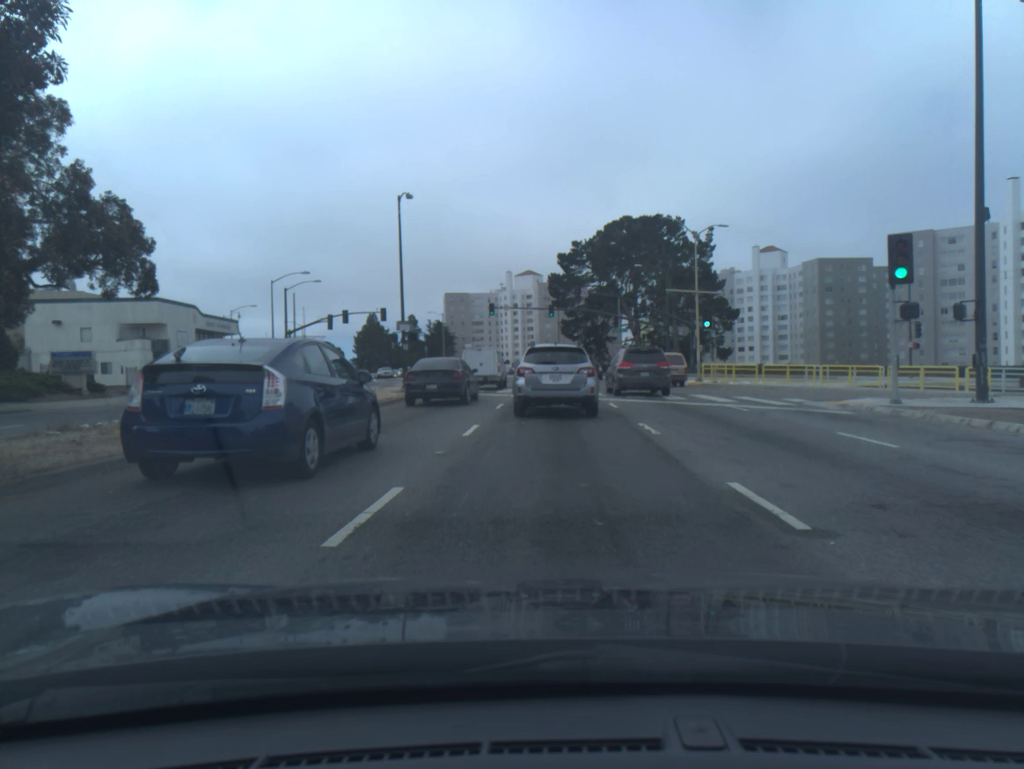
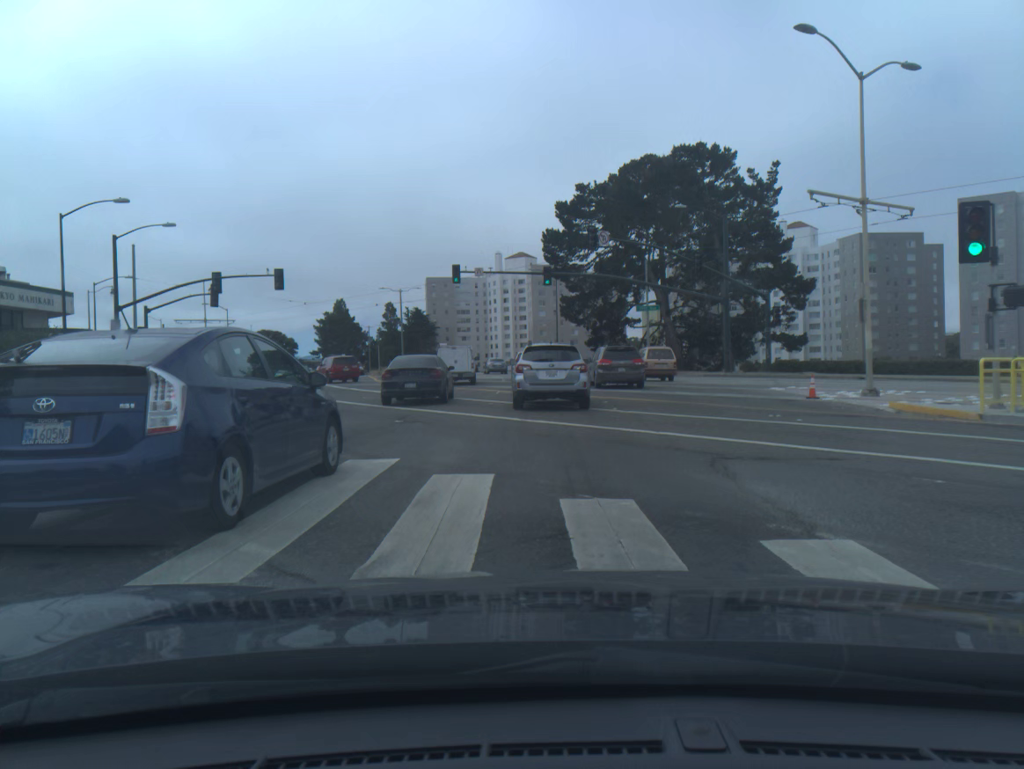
(+0.1, +28.5) m; 0°
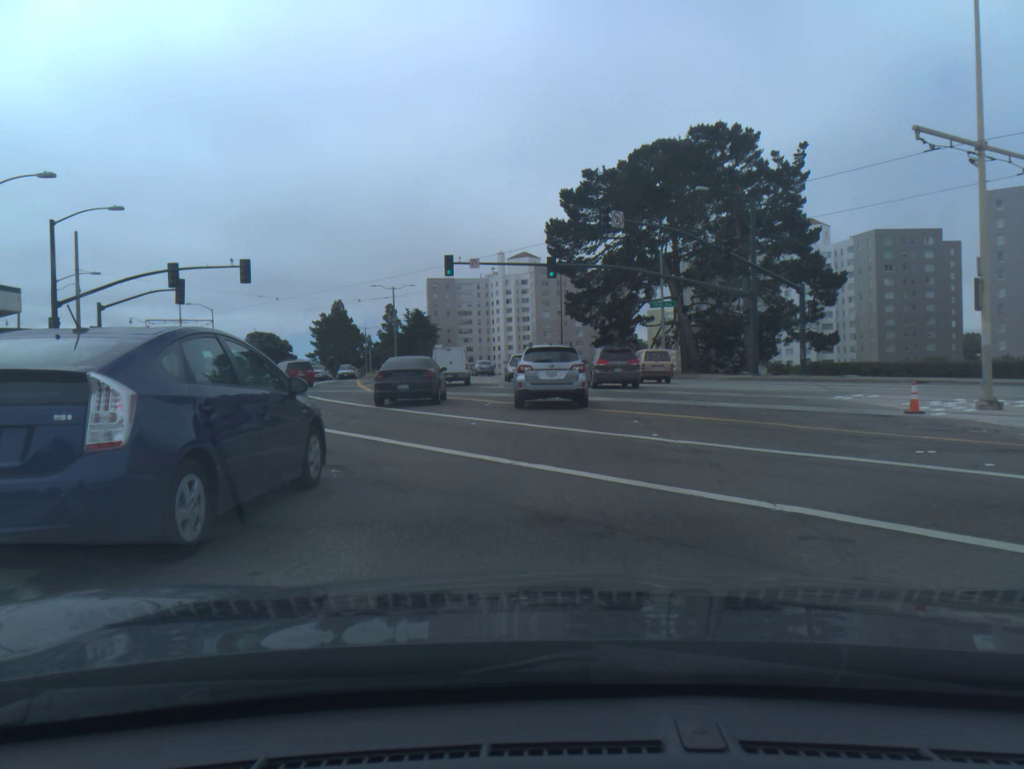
(0.0, +6.4) m; 0°
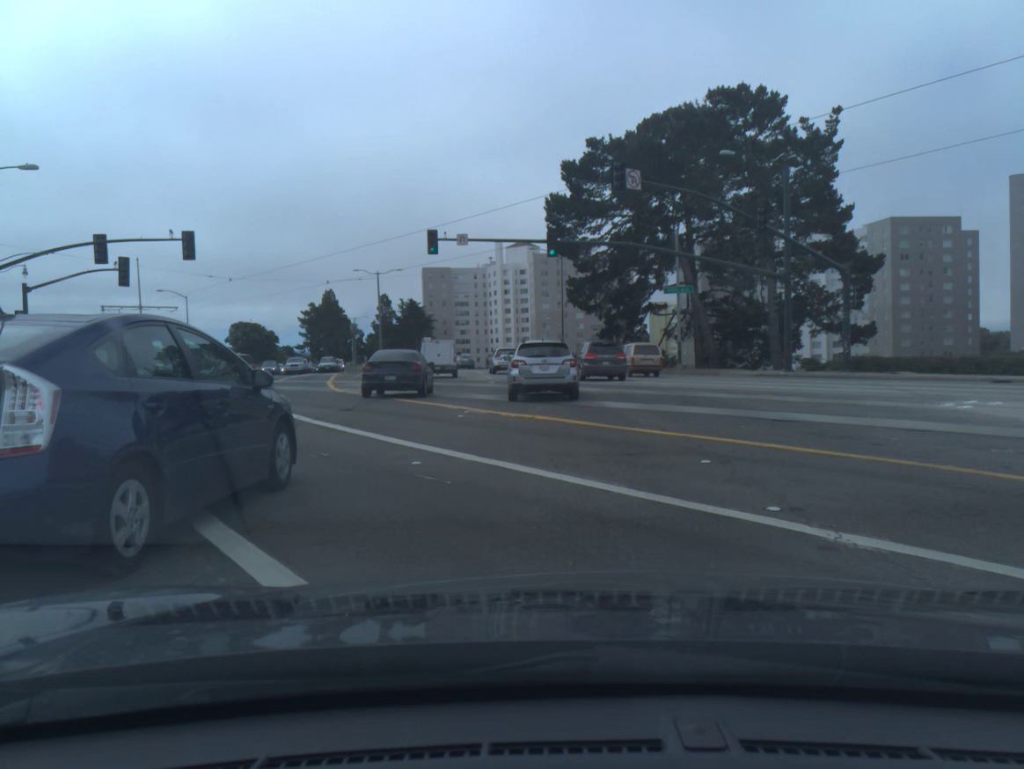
(0.0, +6.5) m; 0°
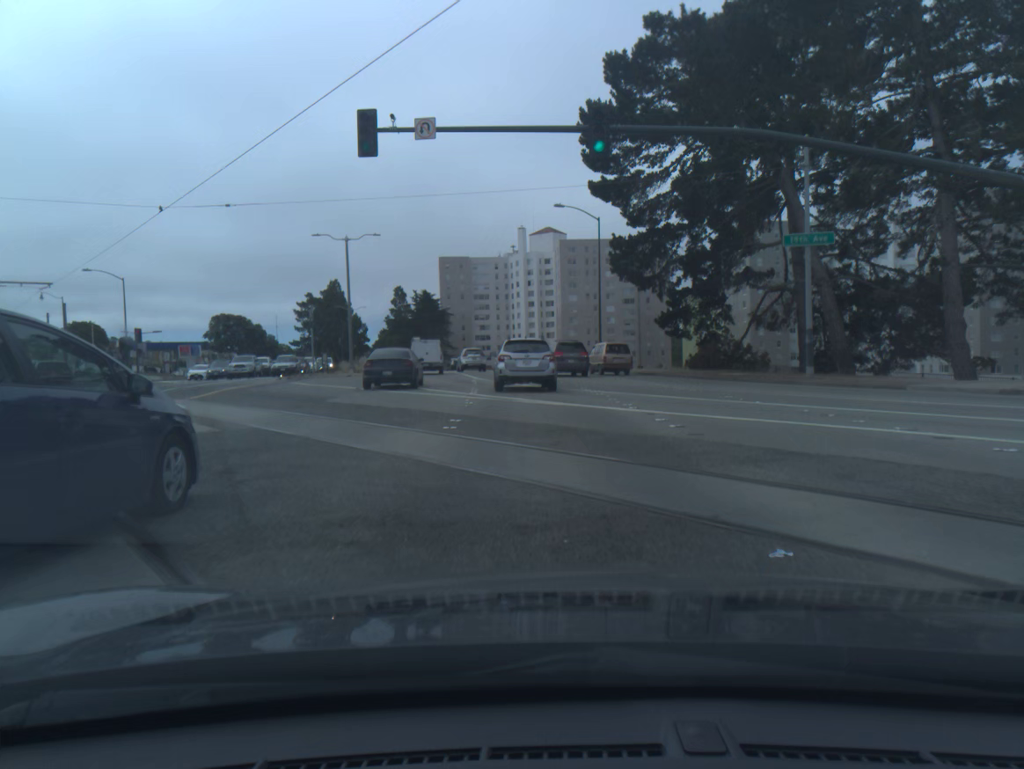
(-0.3, +20.7) m; -2°
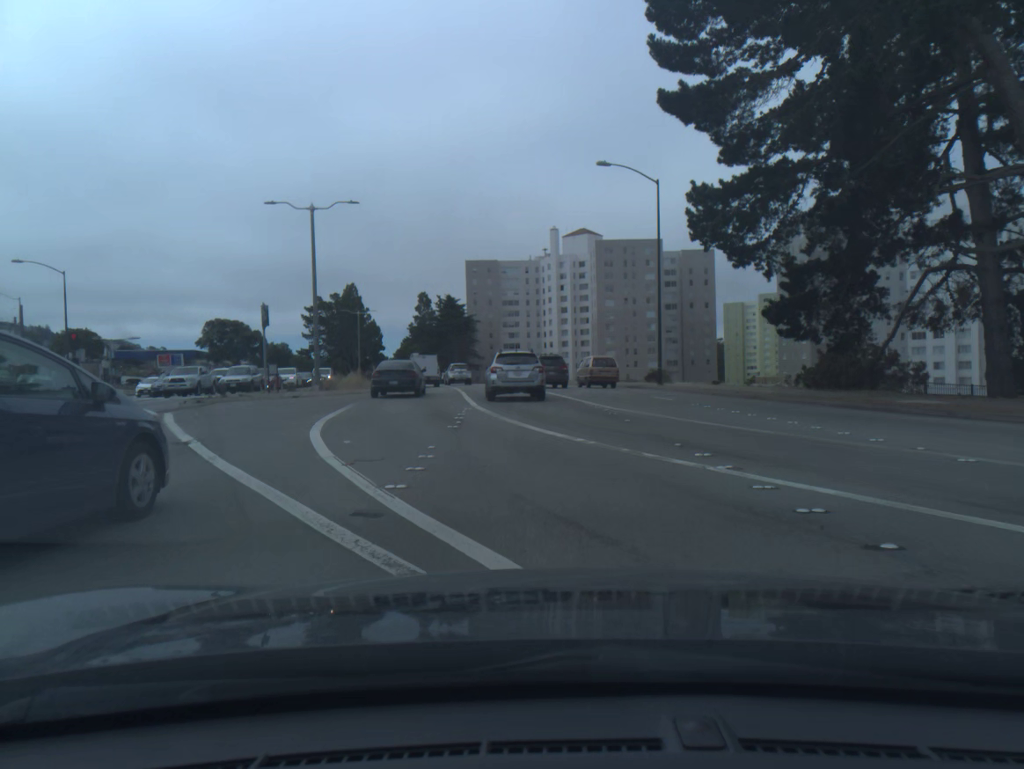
(-0.2, +15.0) m; -2°
